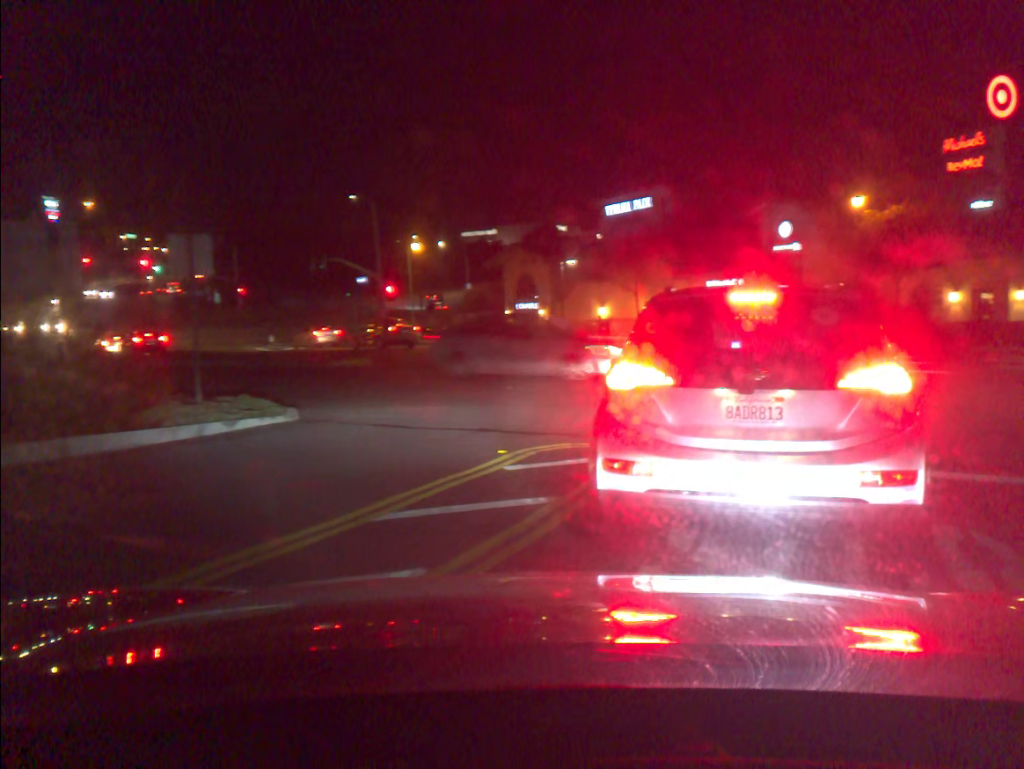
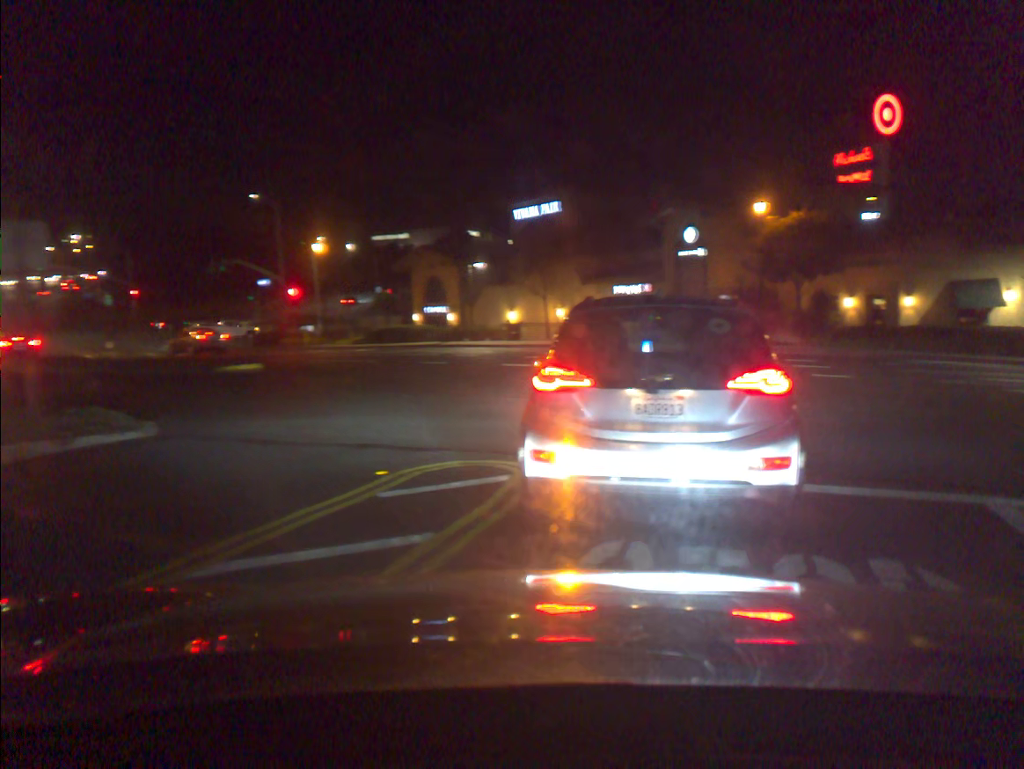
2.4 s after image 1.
(0.0, +1.1) m; +6°
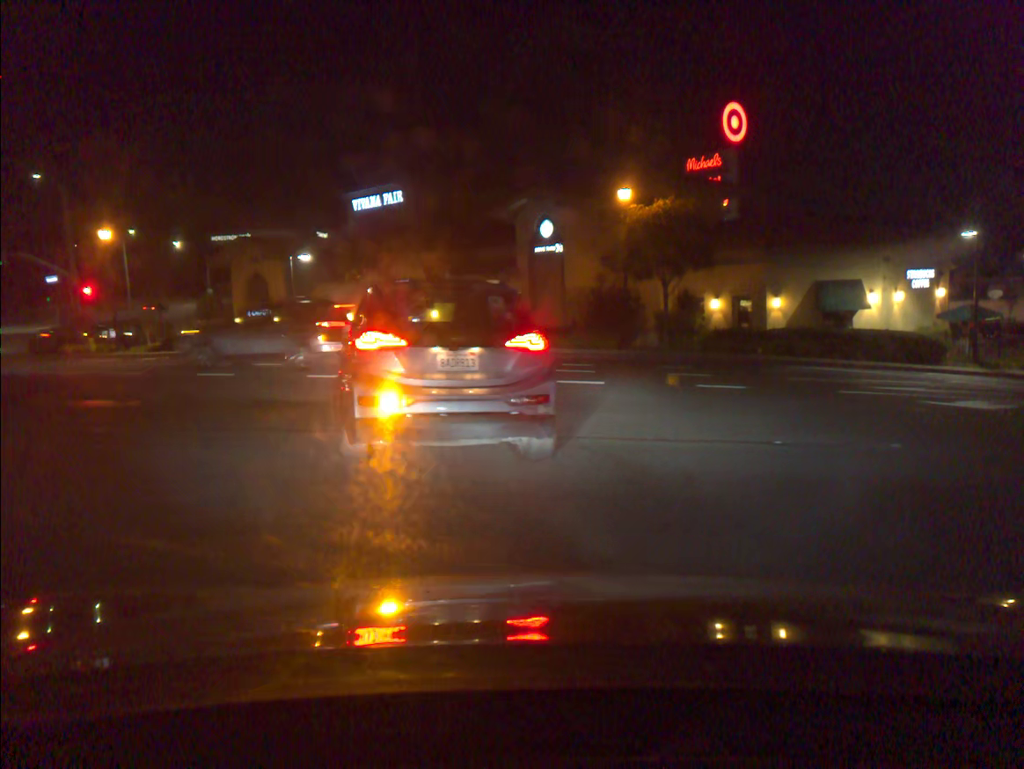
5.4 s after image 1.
(+0.7, +4.5) m; +10°
